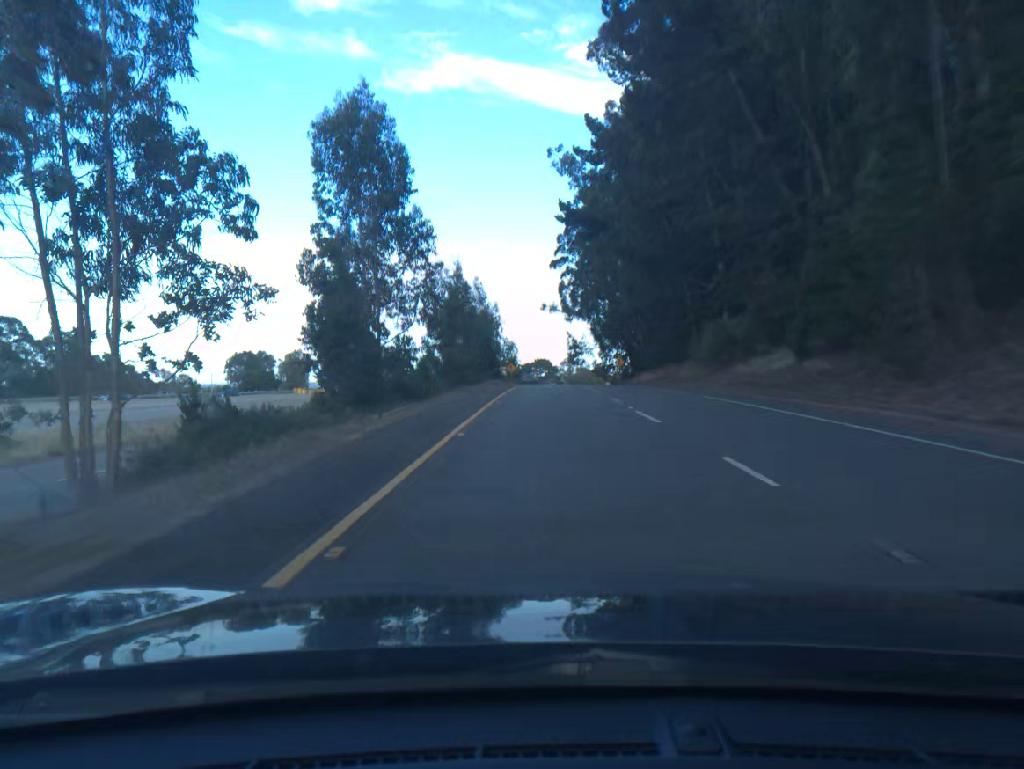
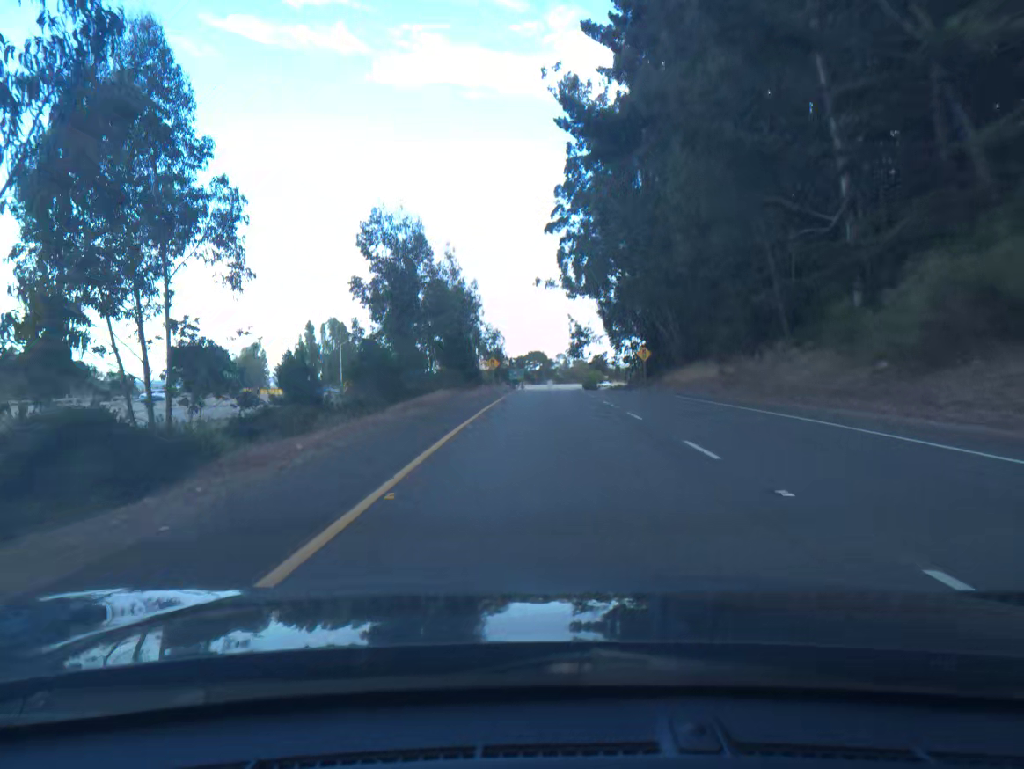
(0.0, +27.1) m; 0°
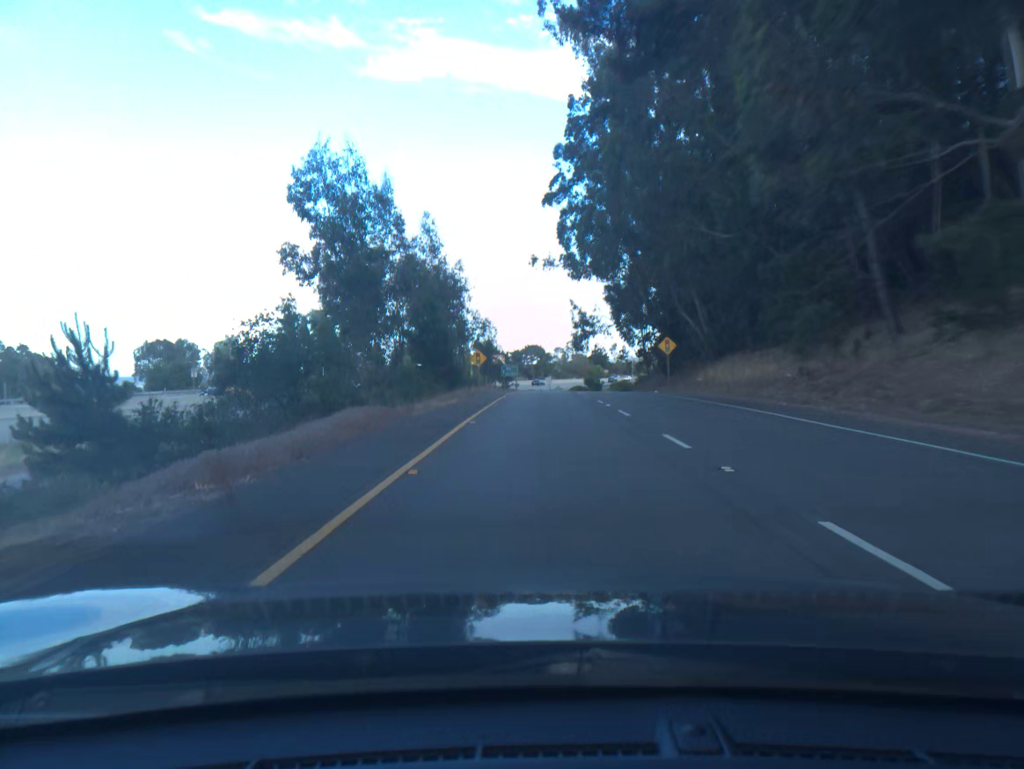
(0.0, +13.3) m; 0°
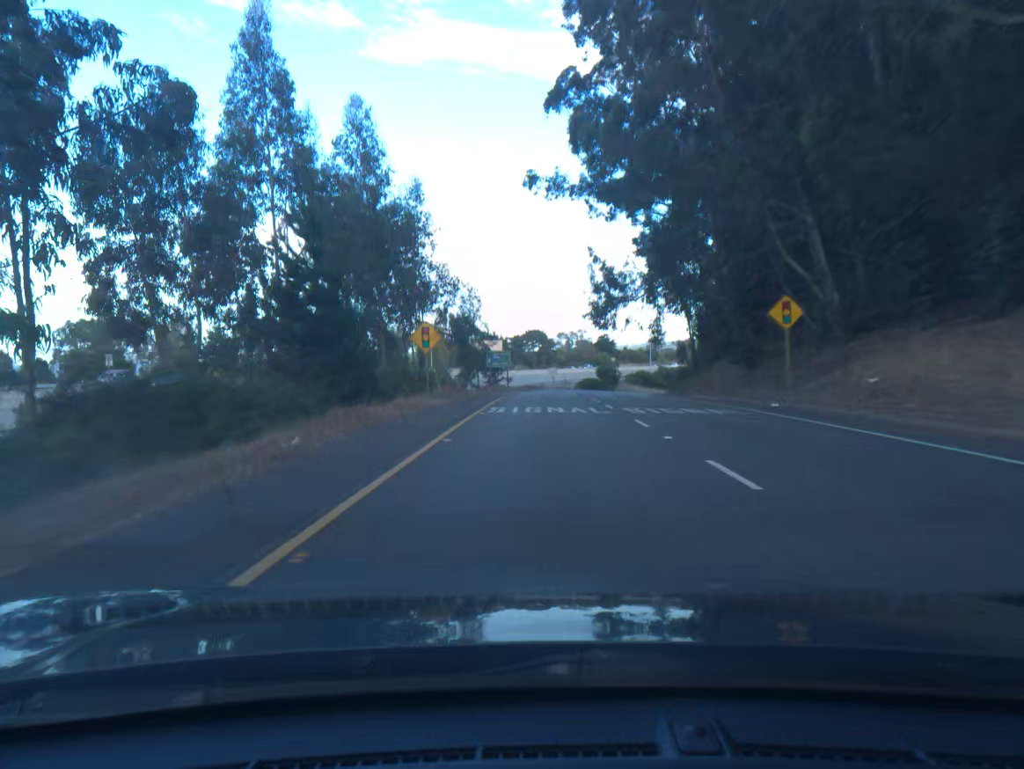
(0.0, +25.9) m; 0°
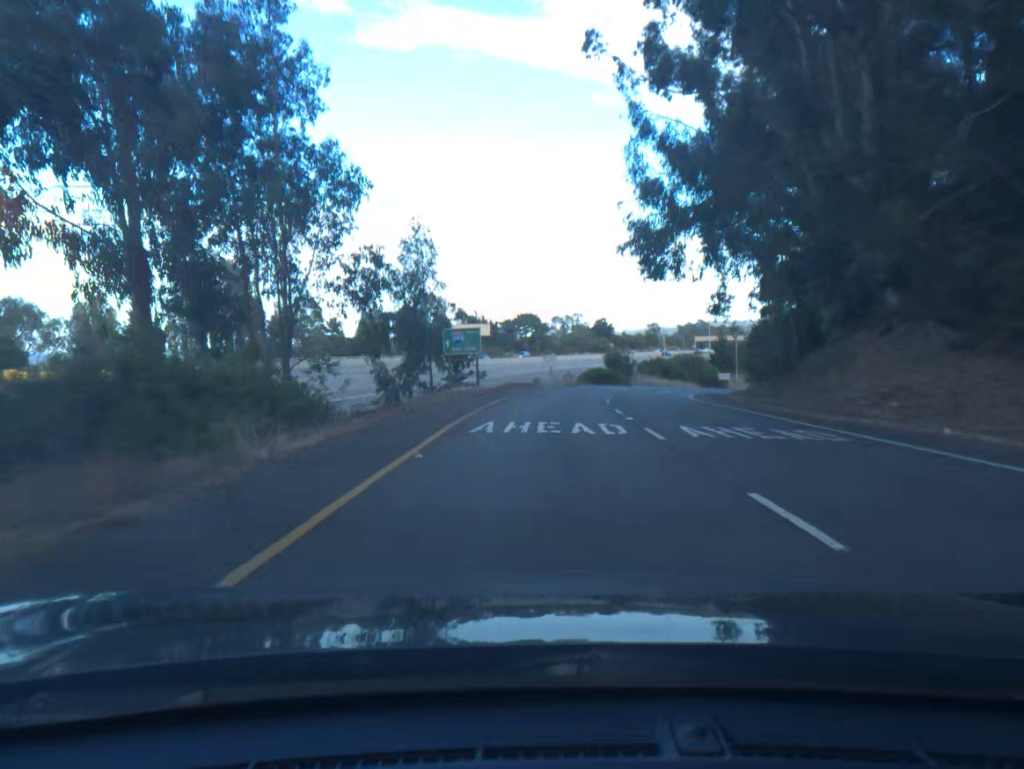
(0.0, +24.5) m; 0°
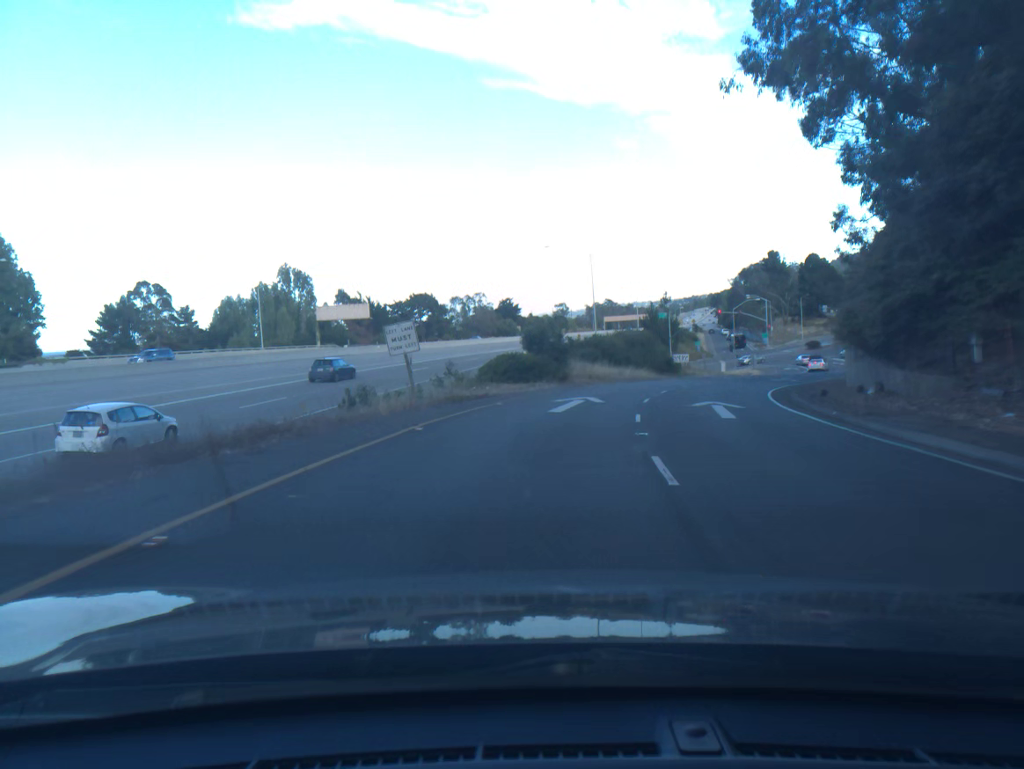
(+1.8, +34.3) m; +7°
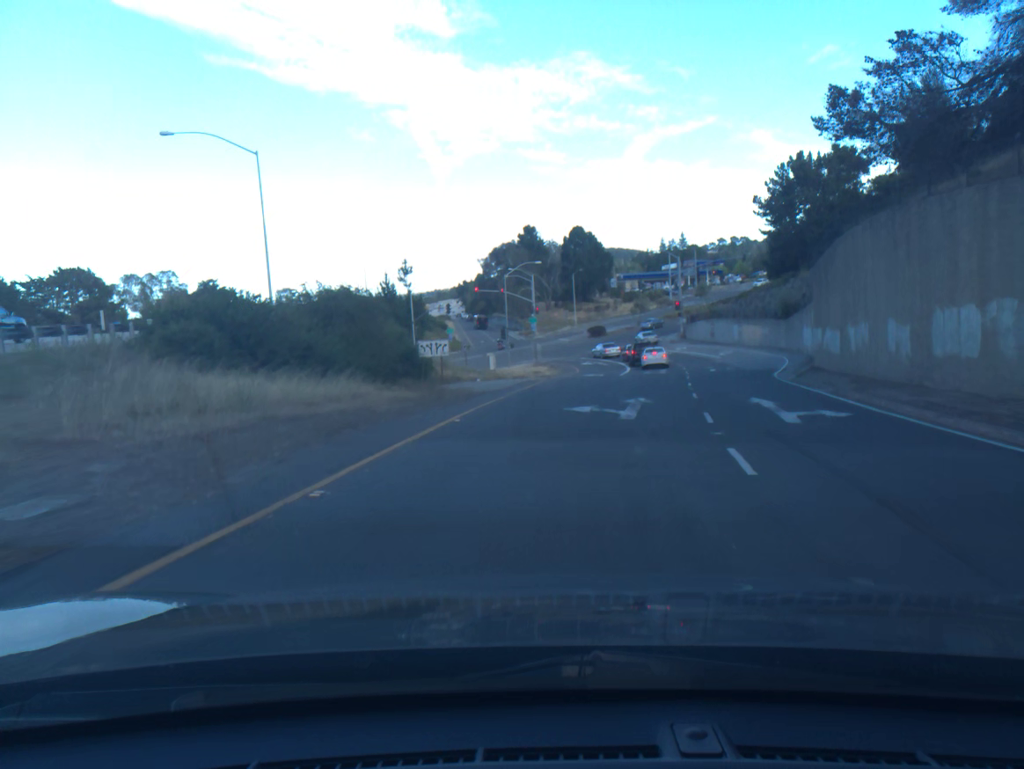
(+6.4, +41.7) m; +18°
